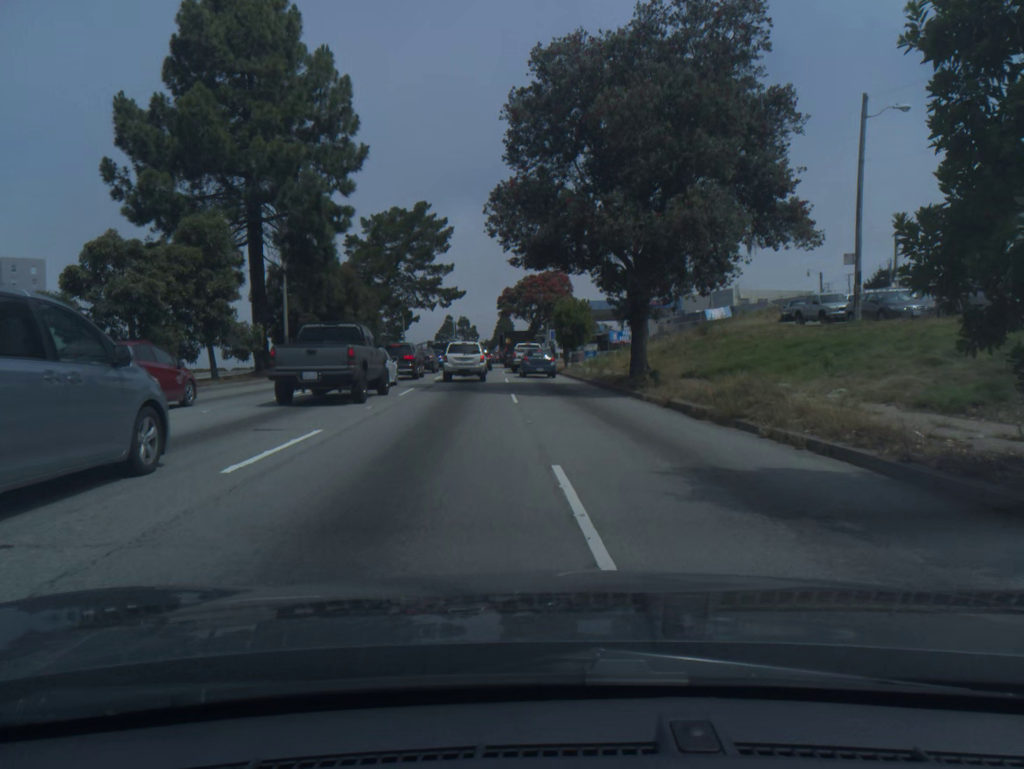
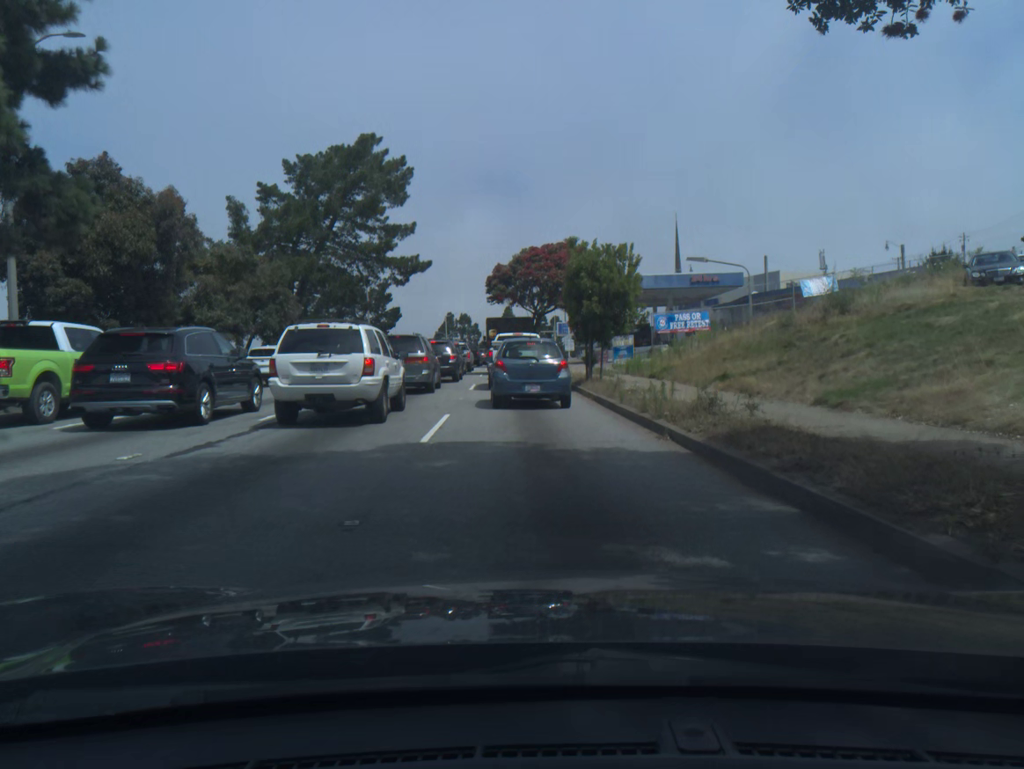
(+0.2, +22.9) m; -1°
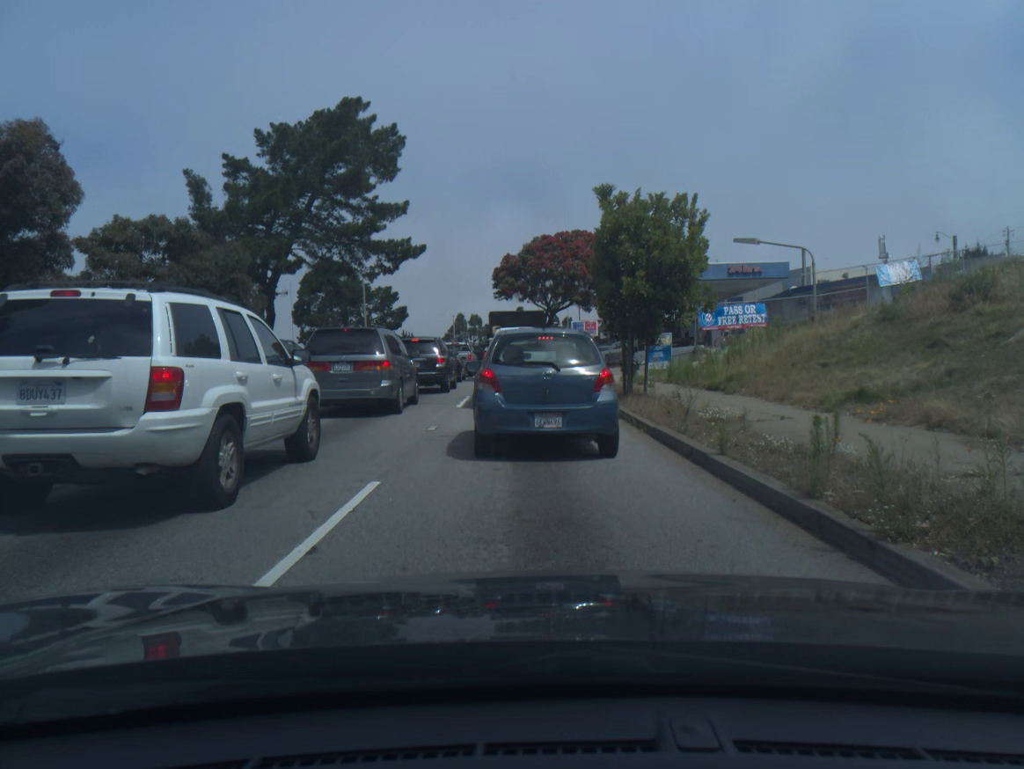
(0.0, +7.5) m; +1°
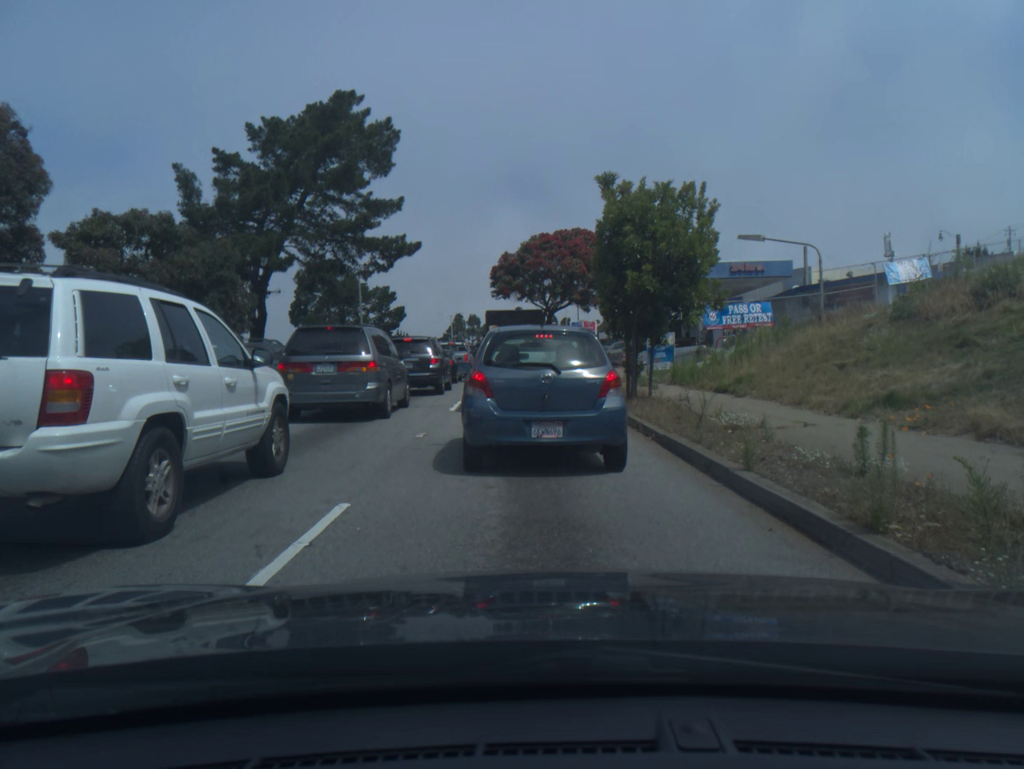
(0.0, +1.0) m; 0°
